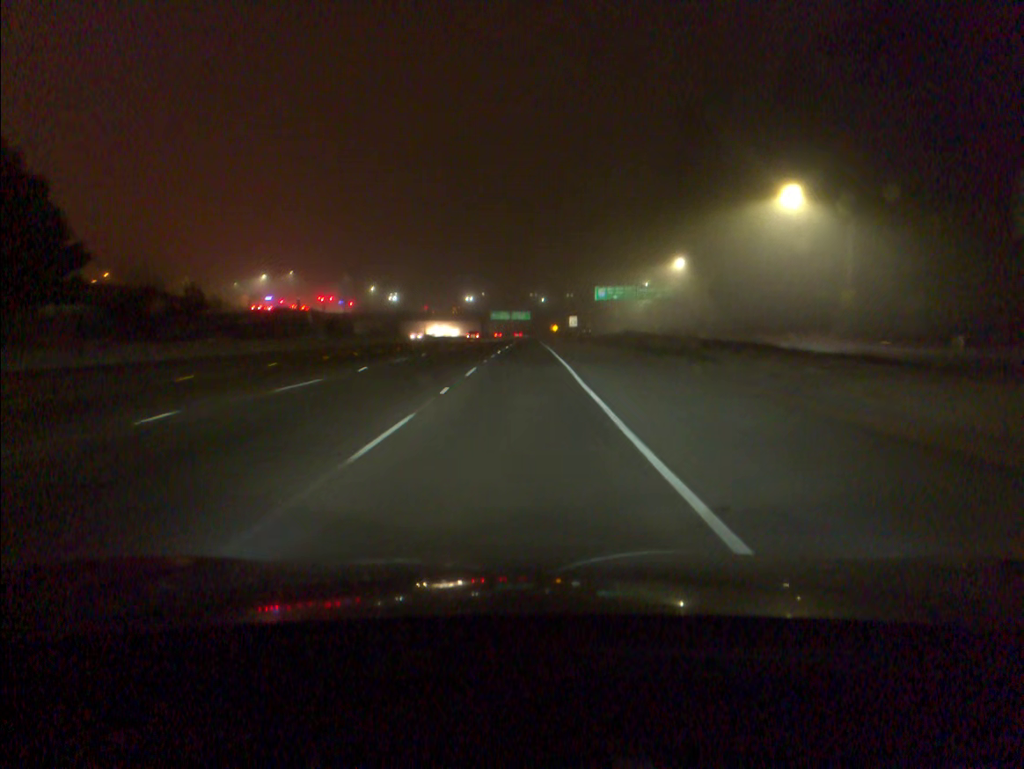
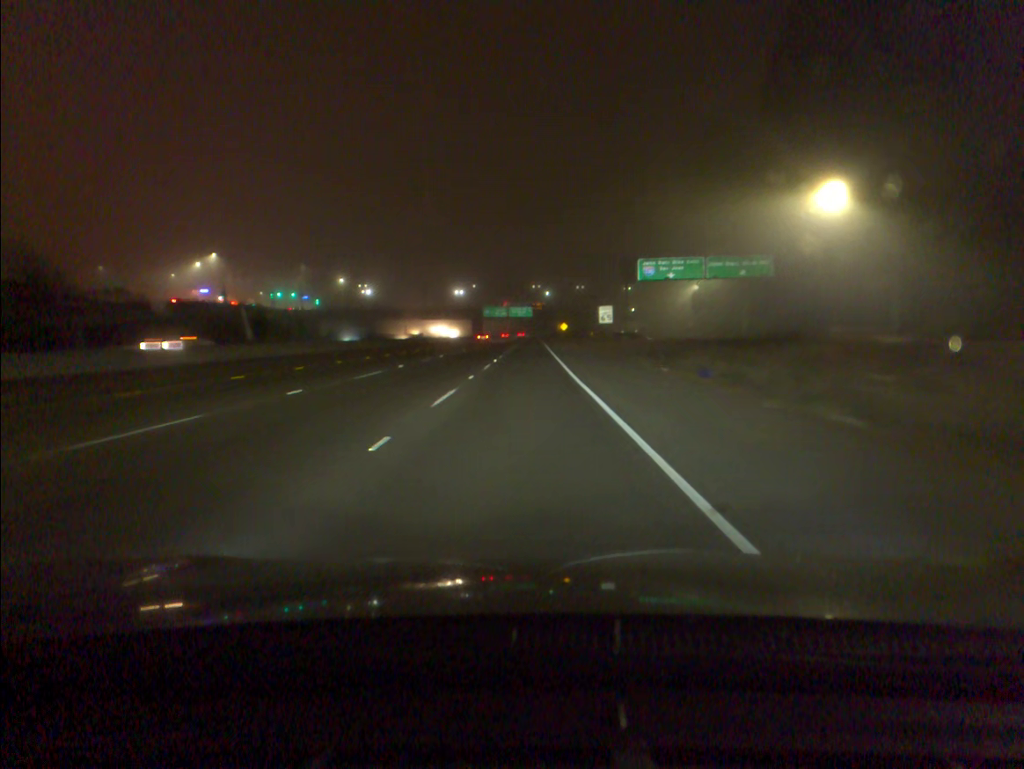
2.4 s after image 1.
(-0.1, +52.0) m; 0°
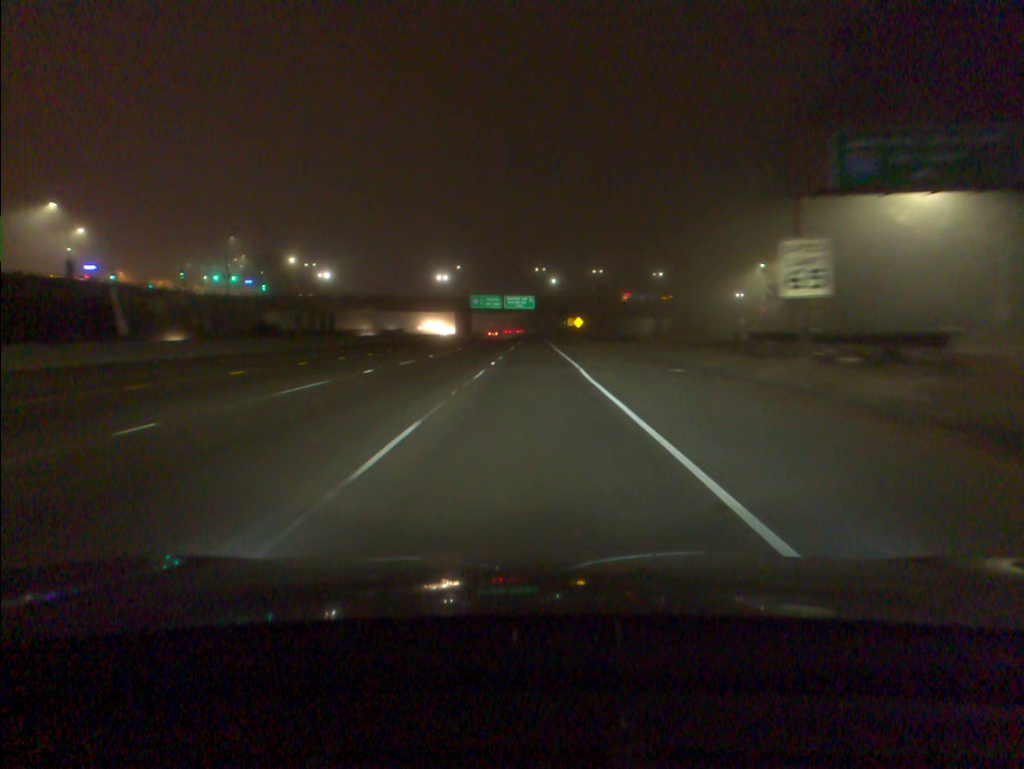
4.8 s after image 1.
(0.0, +52.2) m; 0°
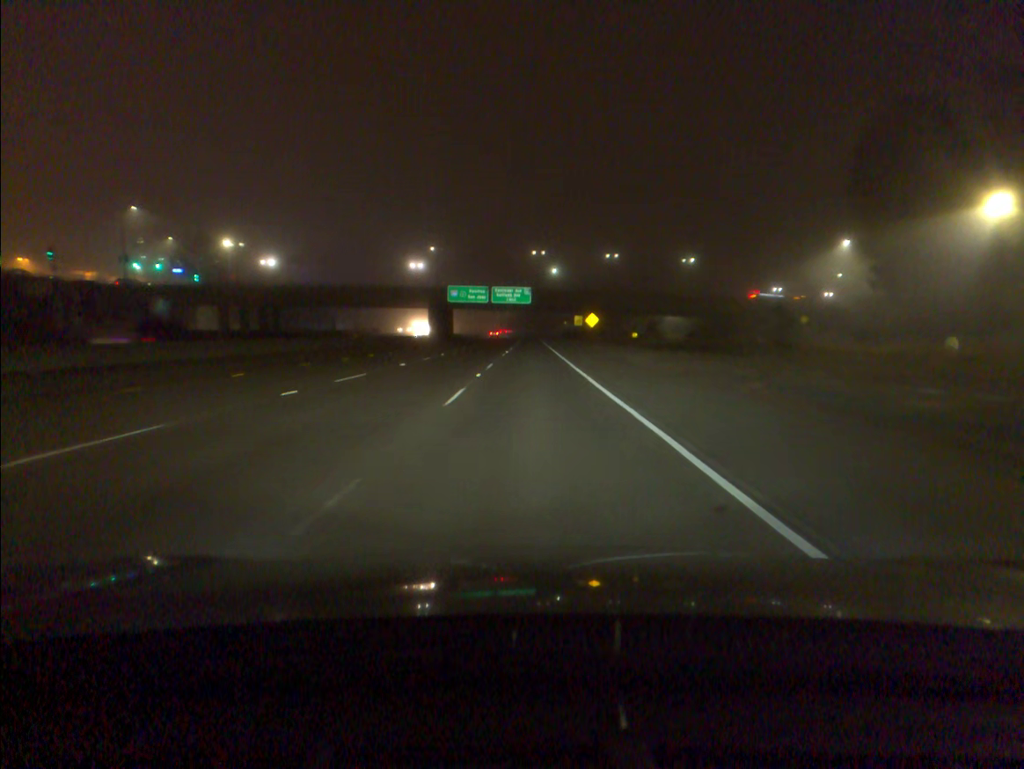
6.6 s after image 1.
(+0.1, +38.9) m; 0°
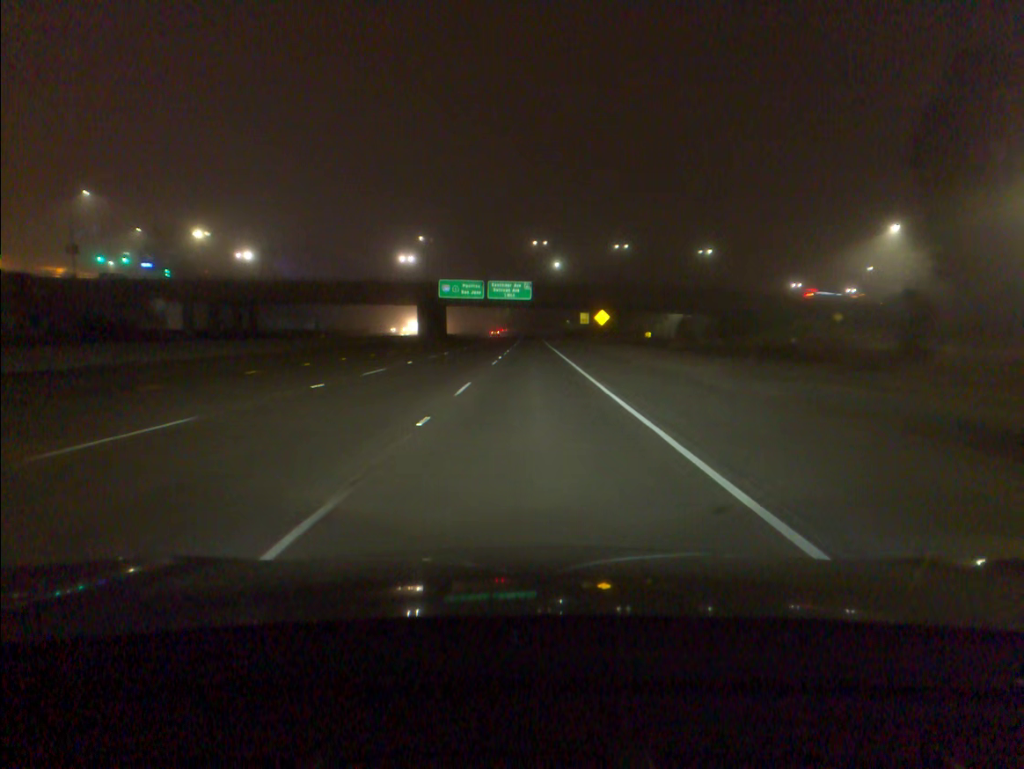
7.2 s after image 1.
(0.0, +12.9) m; 0°
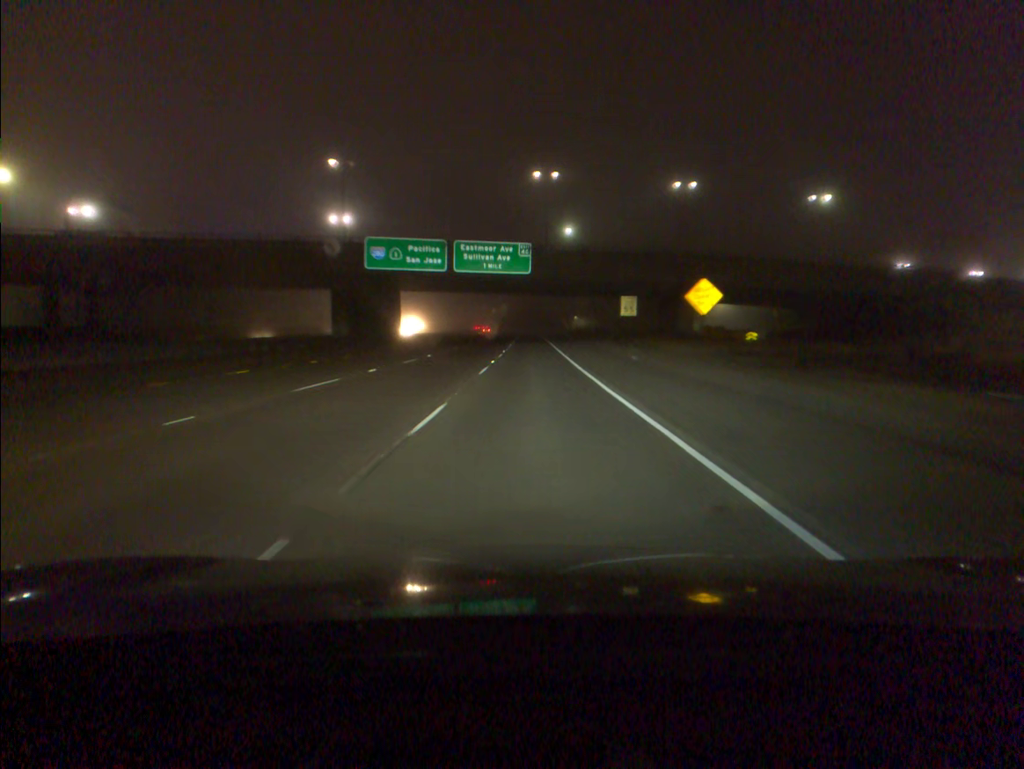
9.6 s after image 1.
(0.0, +51.4) m; 0°
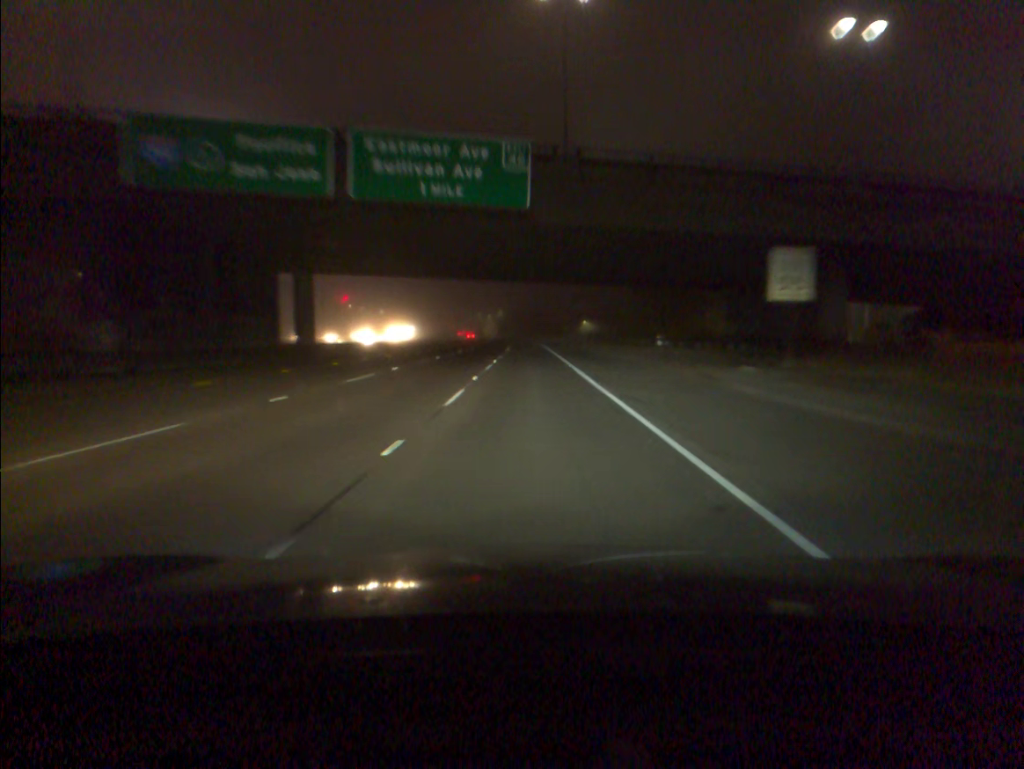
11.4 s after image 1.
(0.0, +38.8) m; 0°
